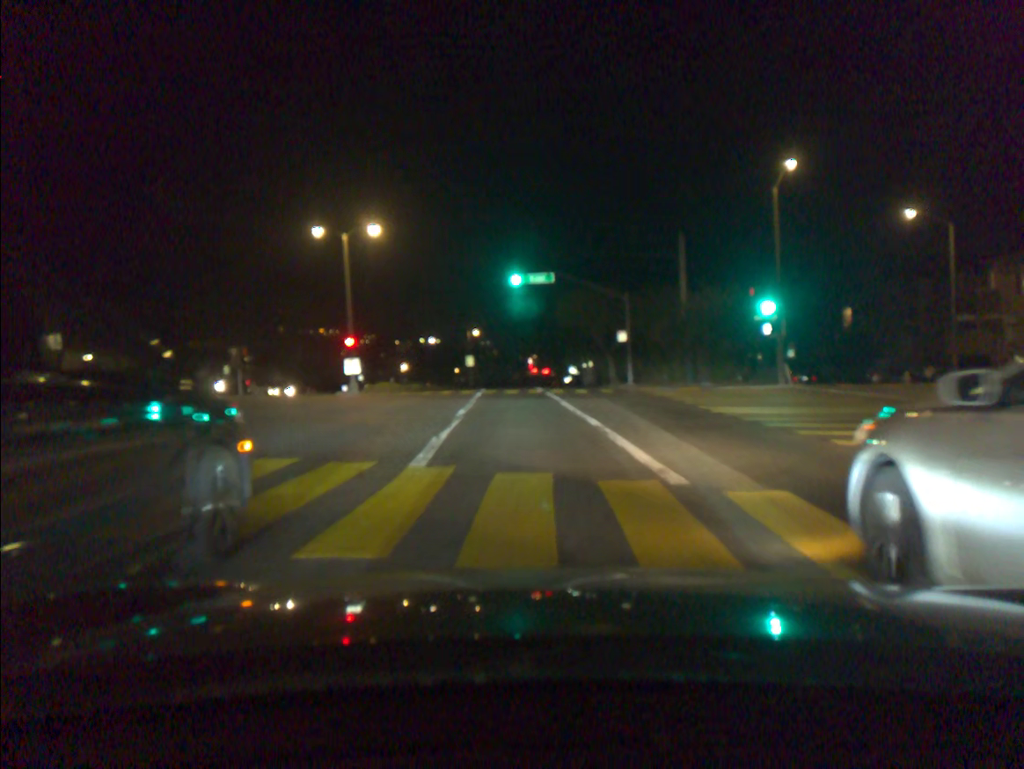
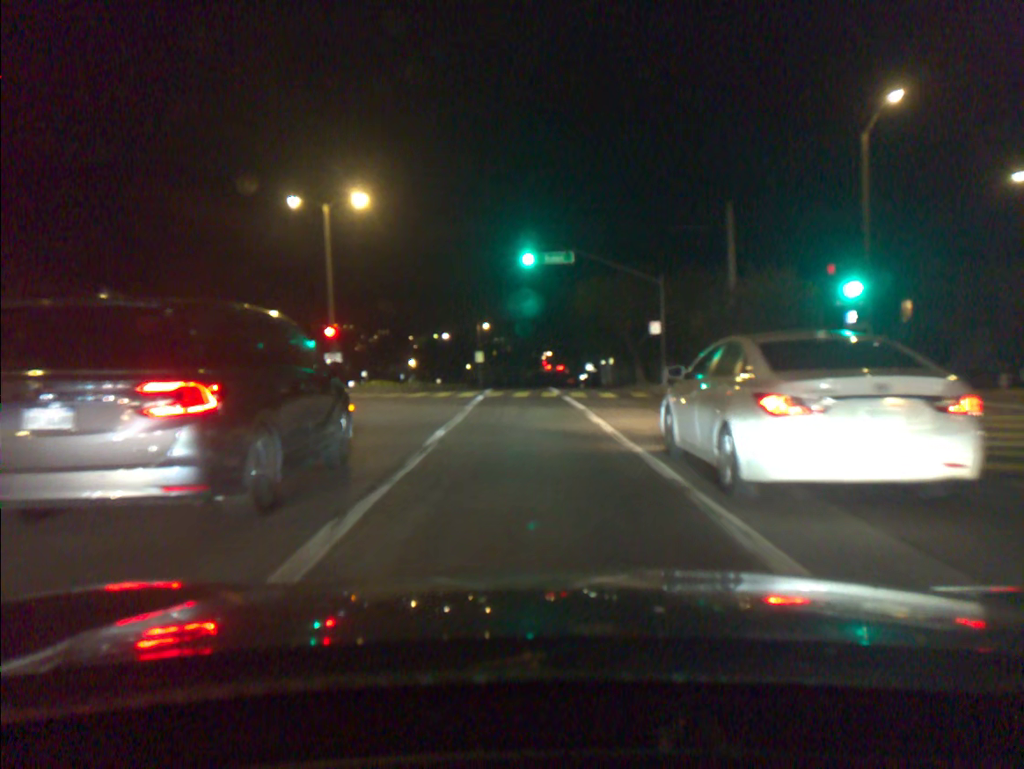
(0.0, +7.1) m; -1°
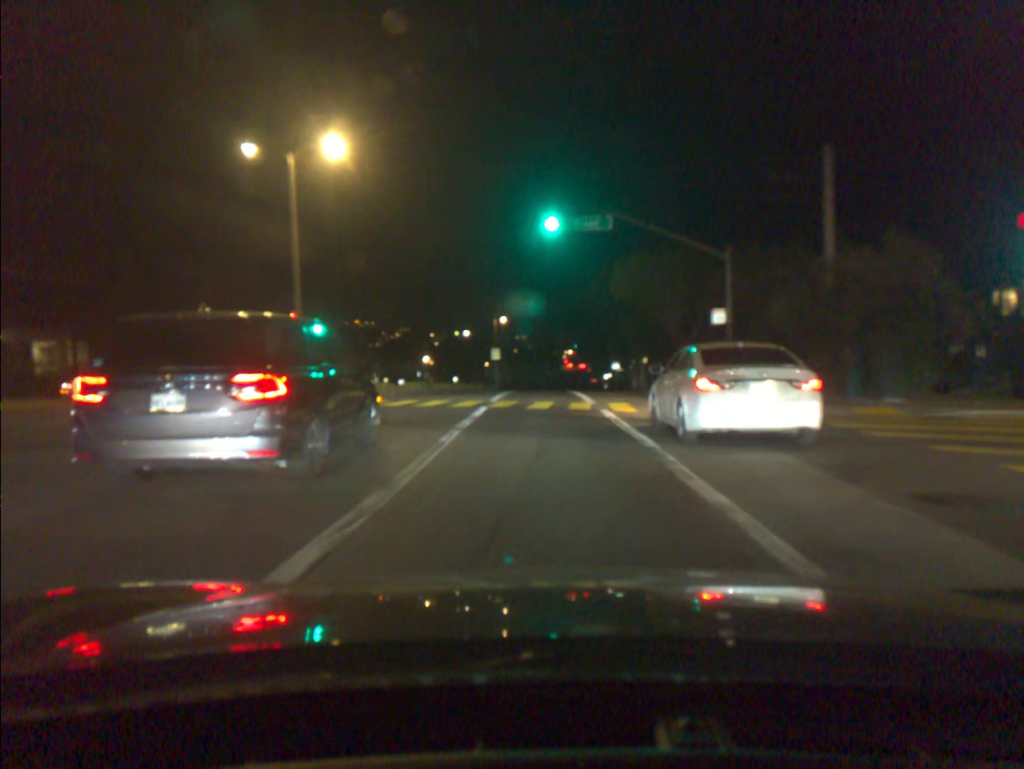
(-0.2, +8.7) m; -2°
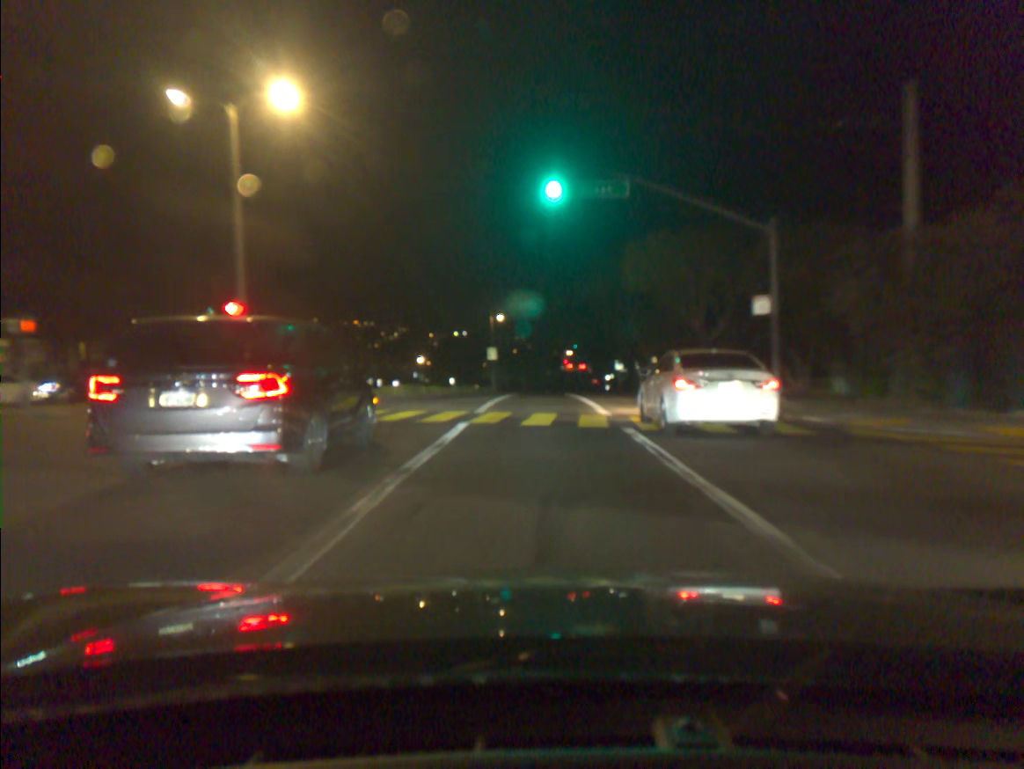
(0.0, +5.5) m; 0°
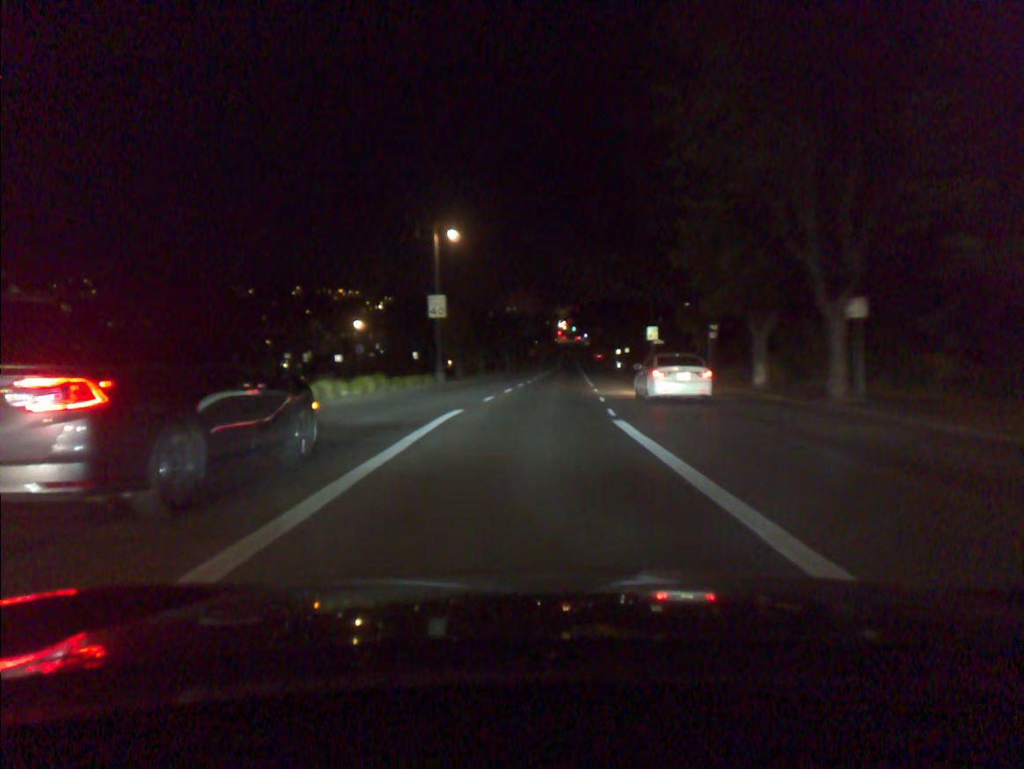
(0.0, +38.1) m; +1°
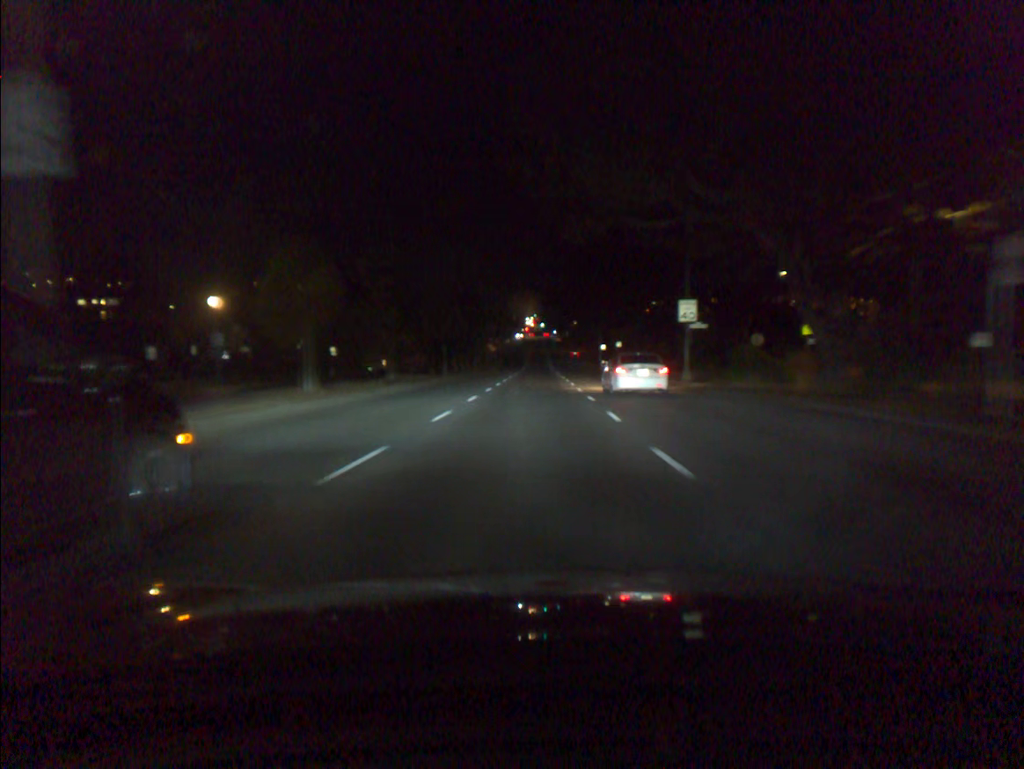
(+0.6, +30.7) m; +2°
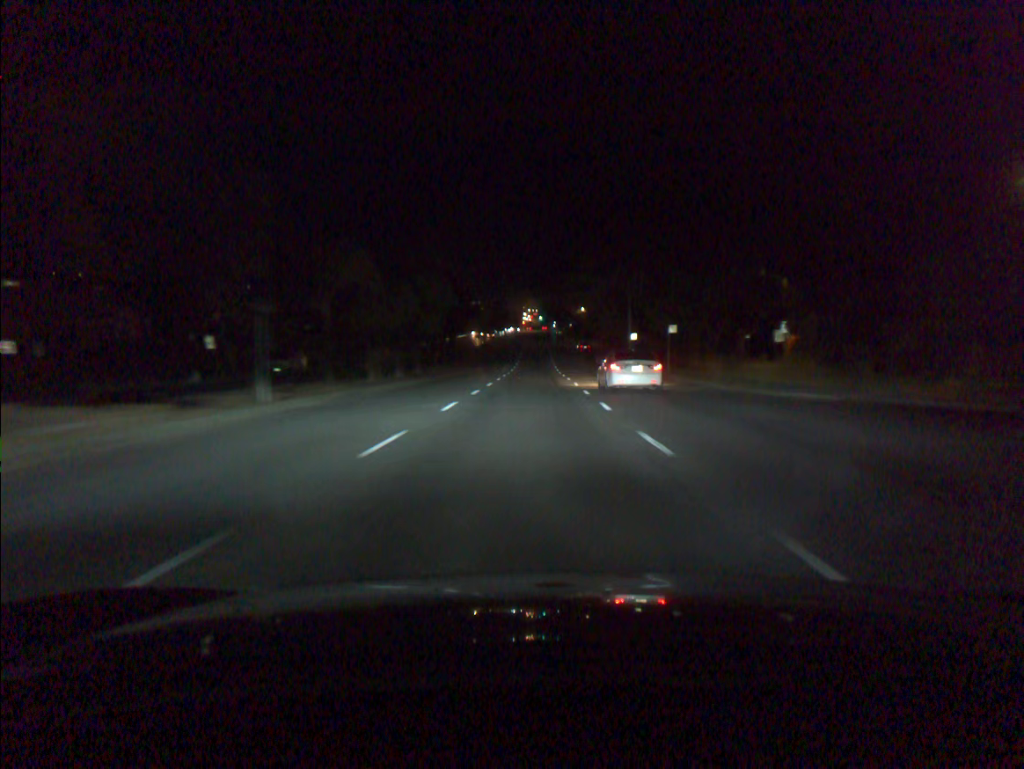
(0.0, +34.8) m; 0°
